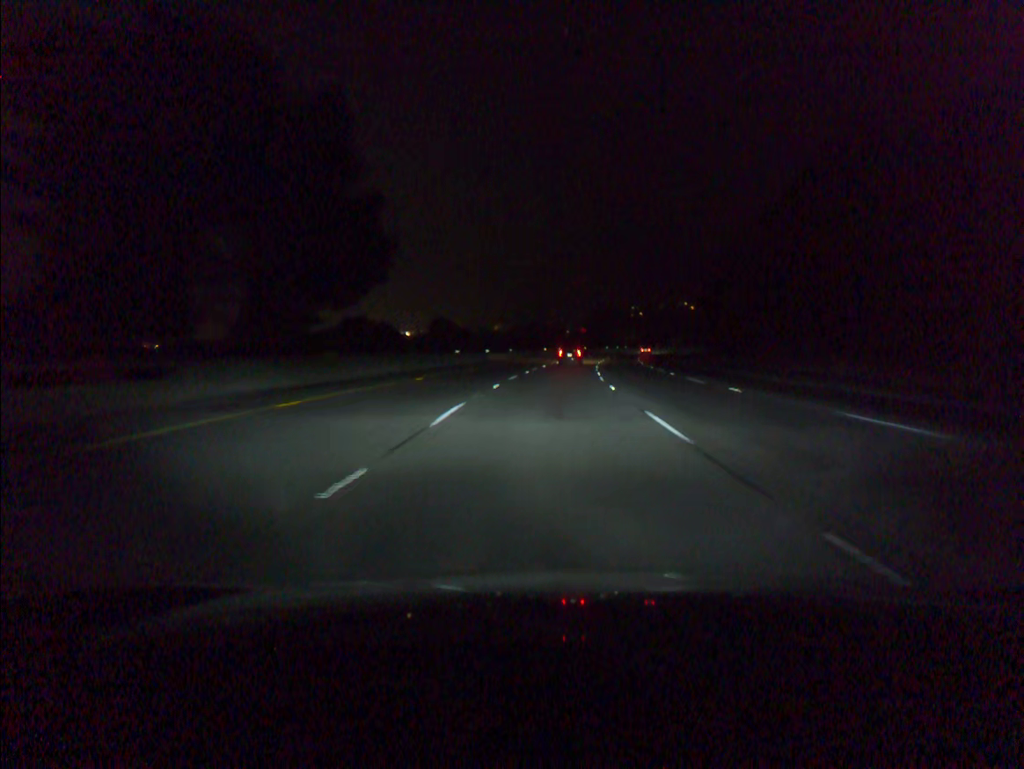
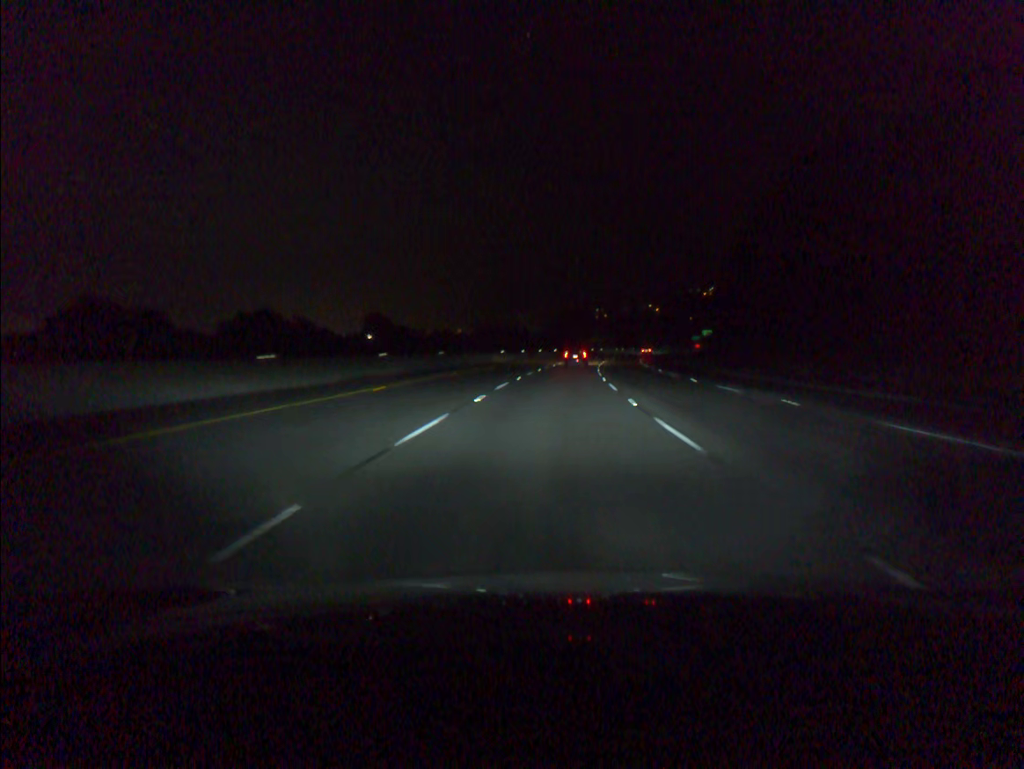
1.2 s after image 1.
(+0.8, +35.7) m; +3°
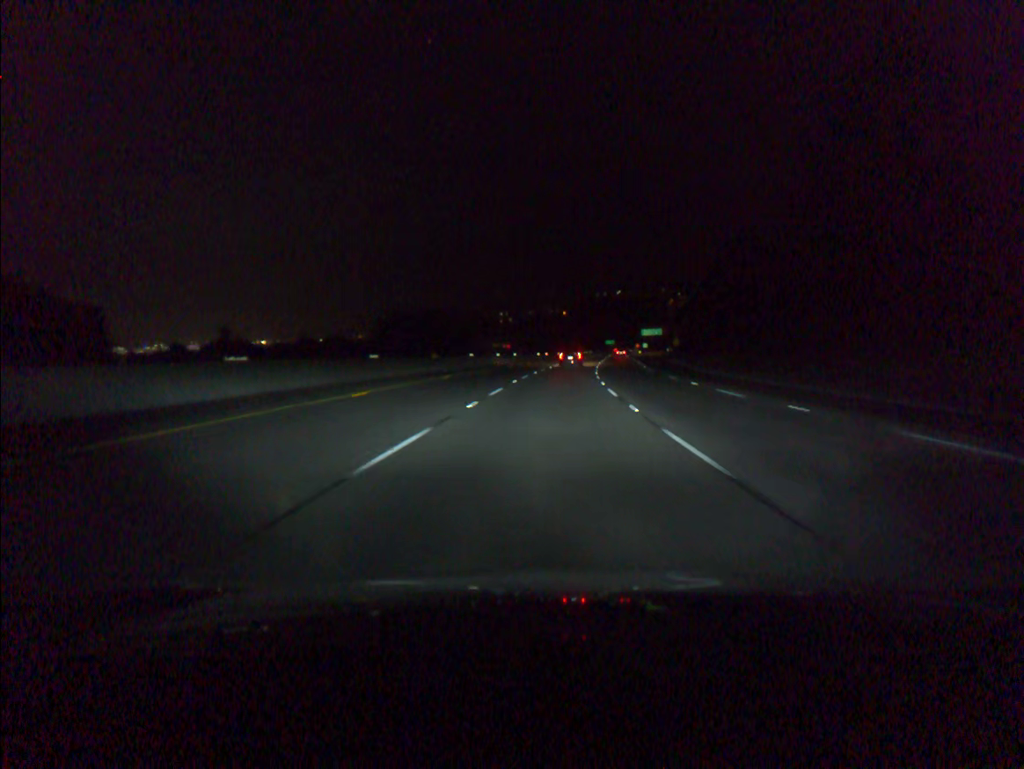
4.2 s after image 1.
(+5.5, +89.2) m; +7°
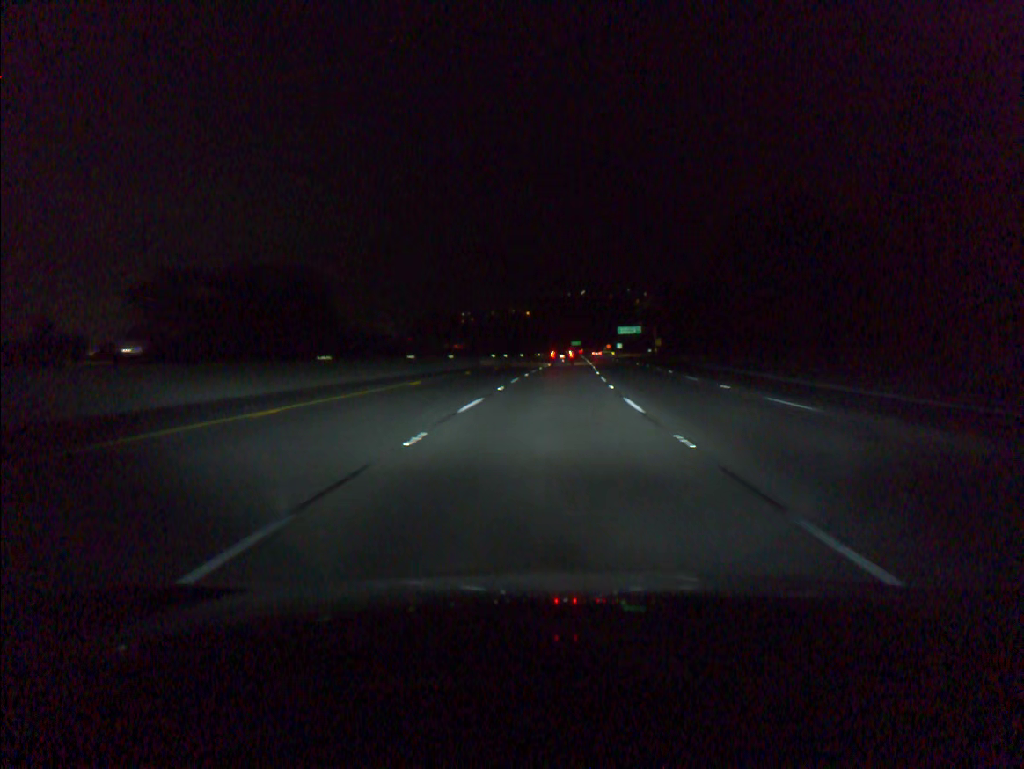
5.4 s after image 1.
(+0.8, +35.9) m; +3°
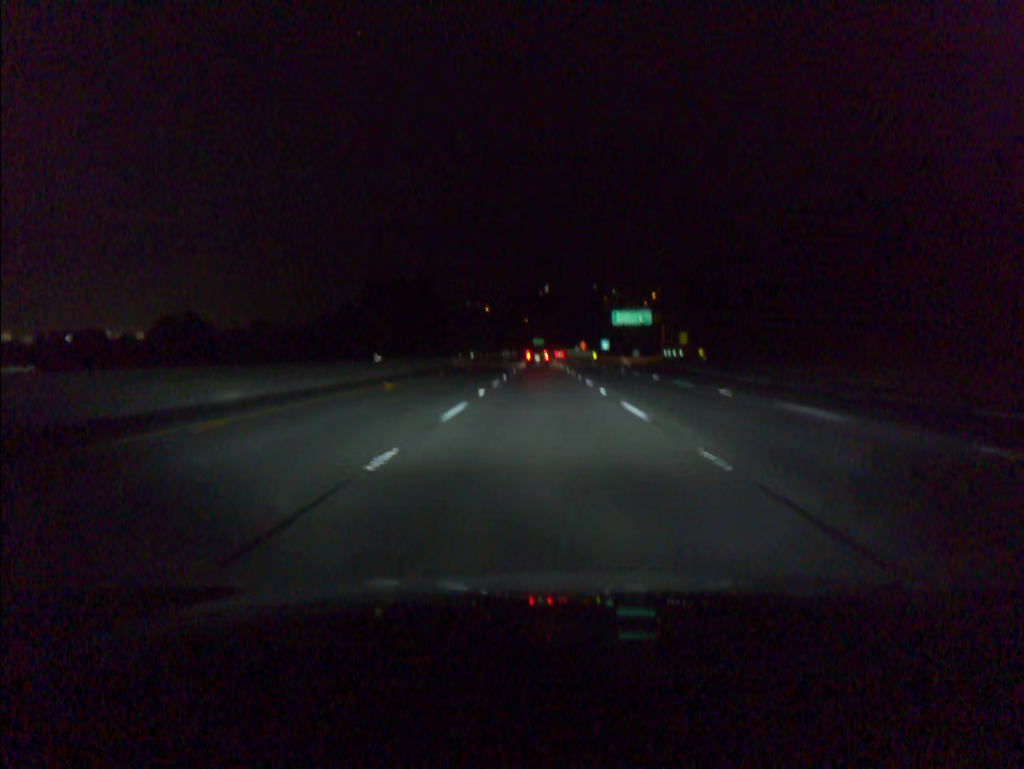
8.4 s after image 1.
(+3.4, +89.6) m; +3°
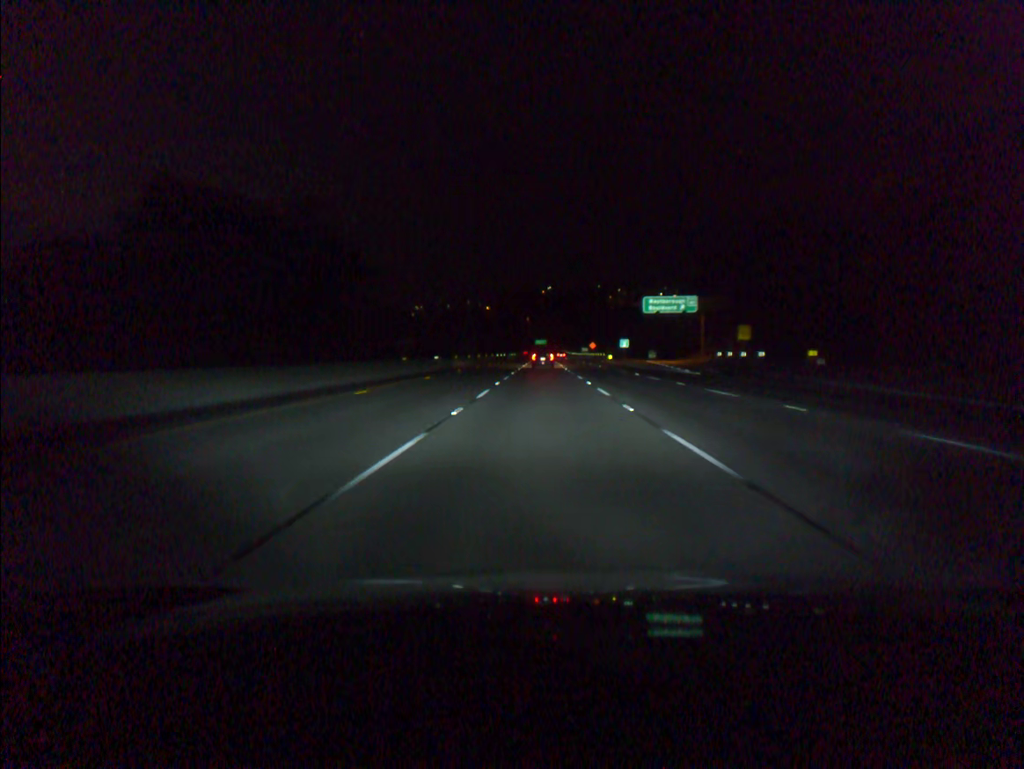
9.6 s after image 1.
(0.0, +35.9) m; 0°
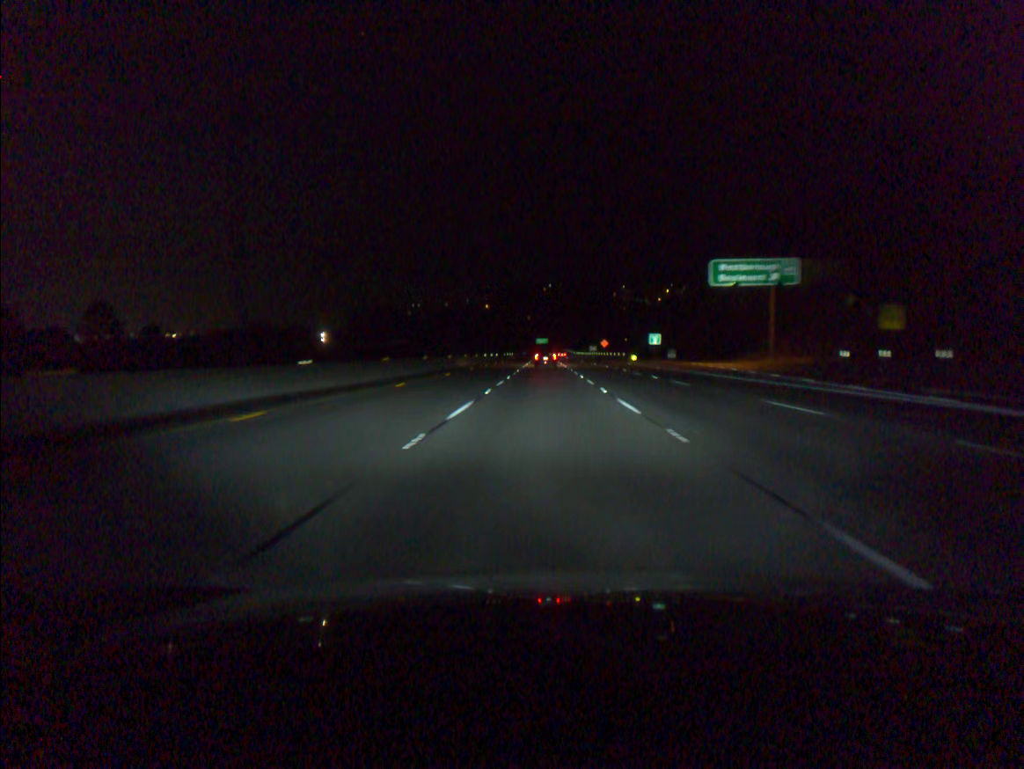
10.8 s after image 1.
(-0.1, +35.9) m; 0°
